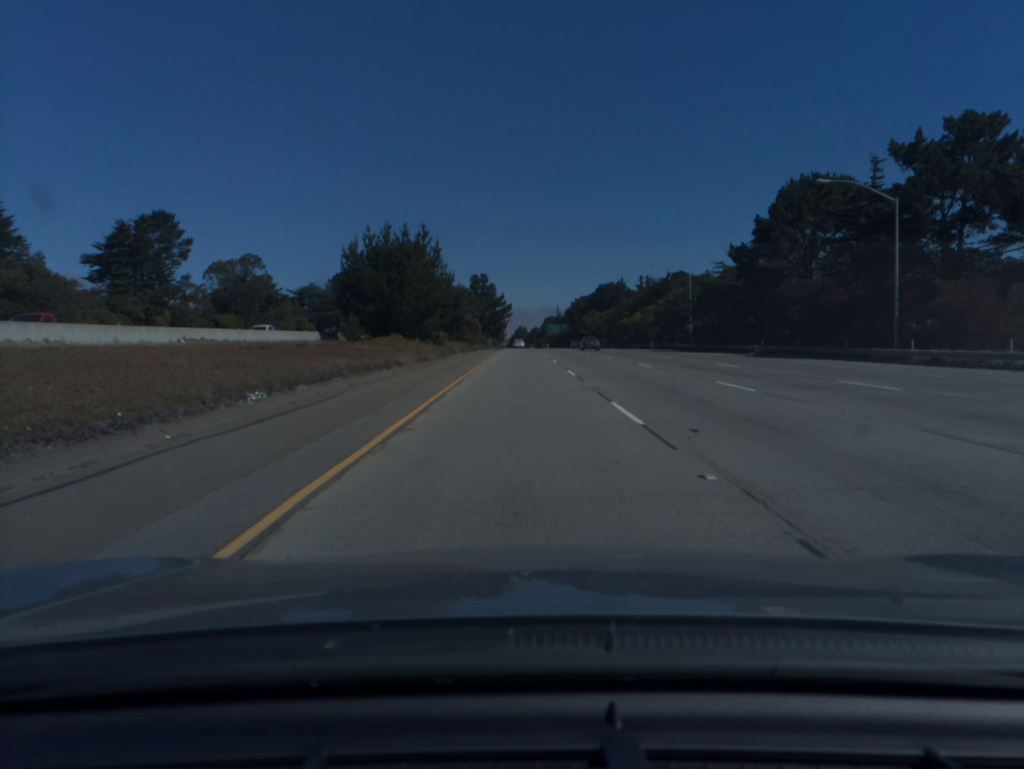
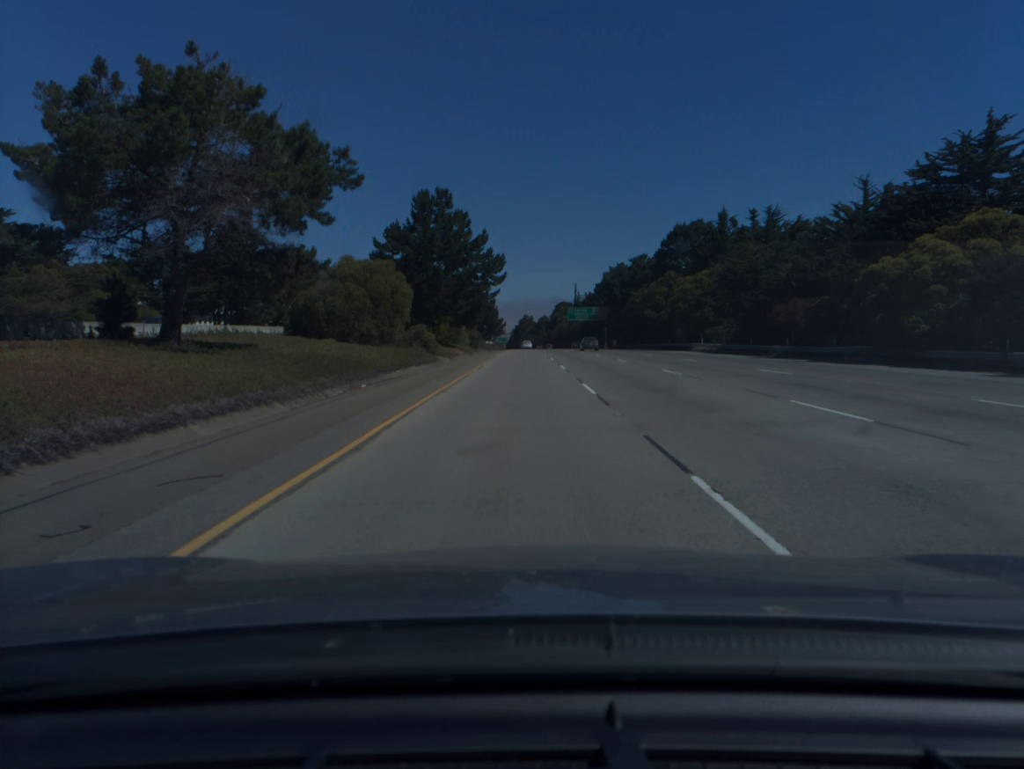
(-0.1, +94.3) m; 0°
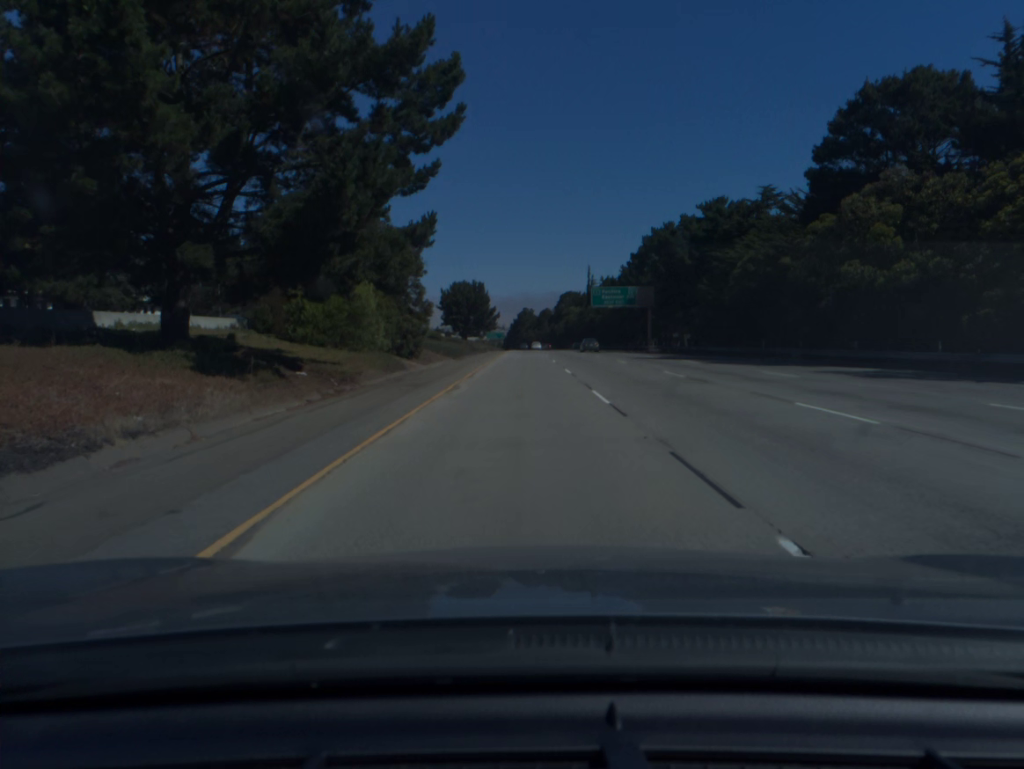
(-0.1, +58.5) m; 0°
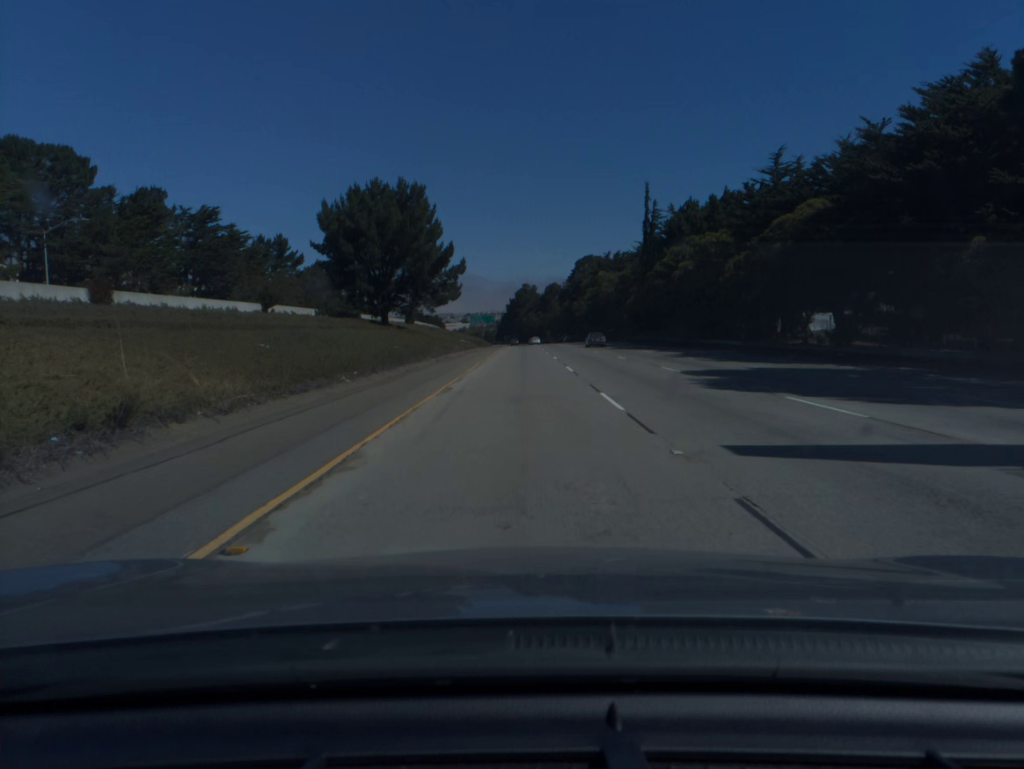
(+0.2, +101.6) m; 0°
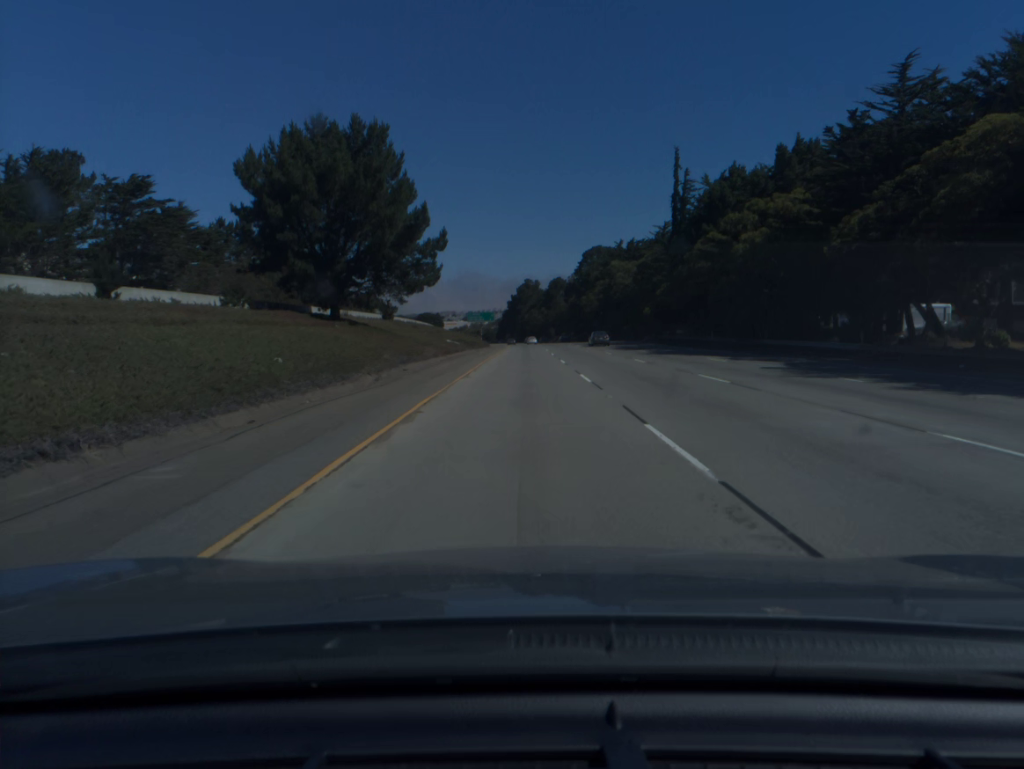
(0.0, +20.7) m; 0°
